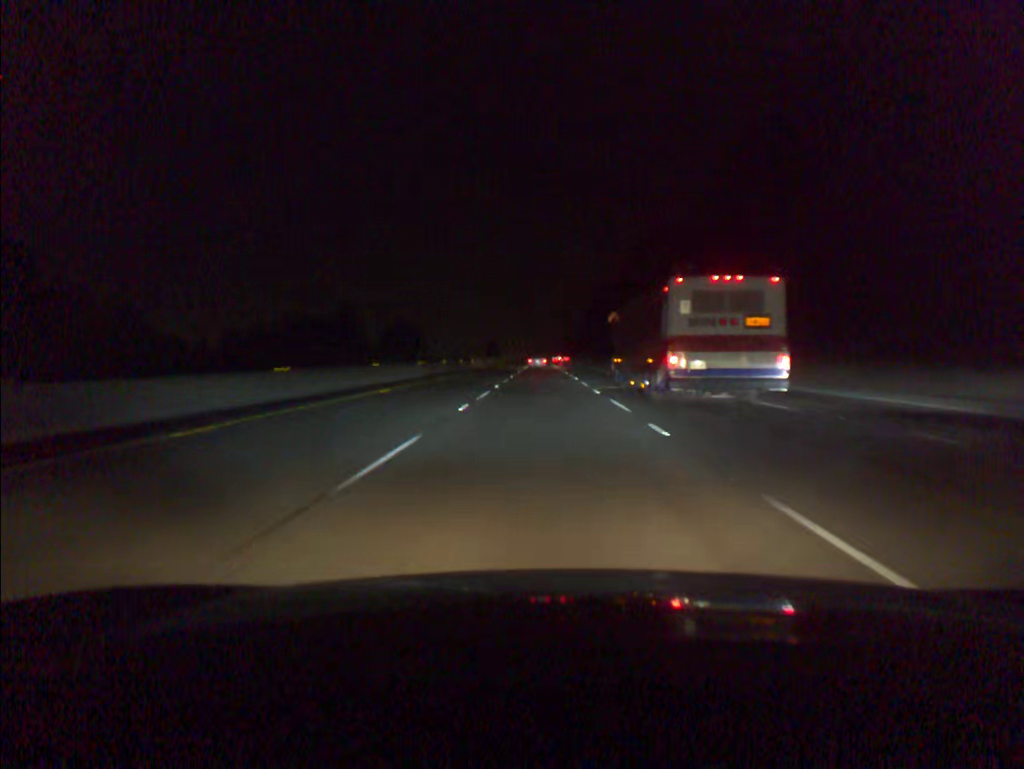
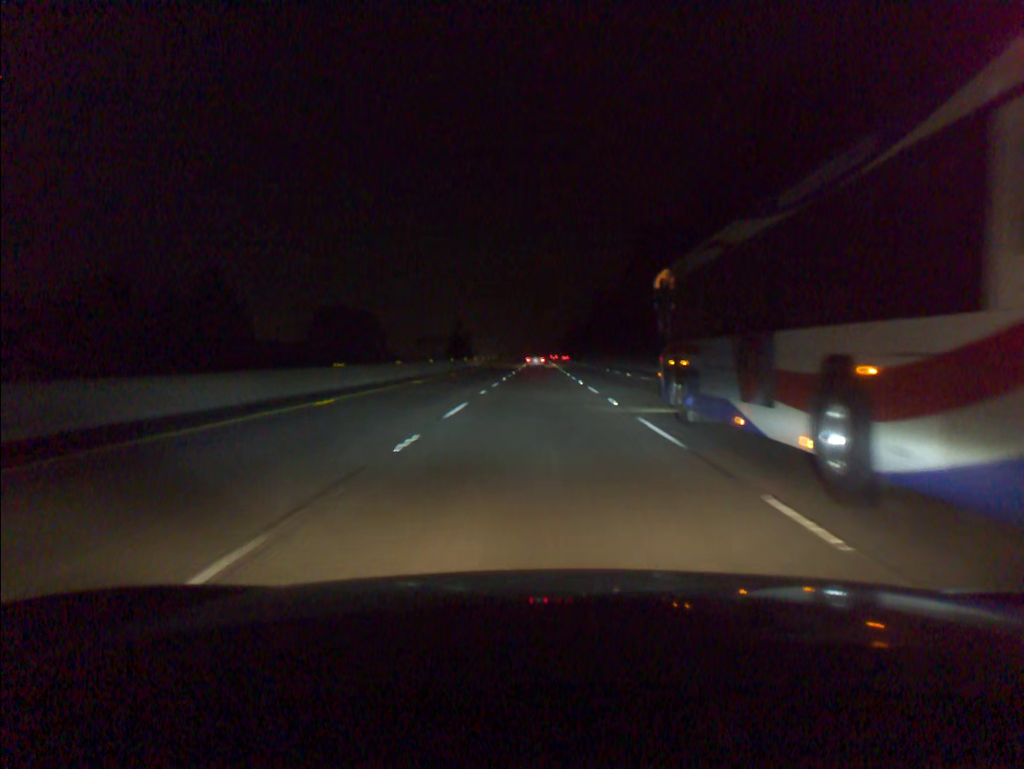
(+0.1, +94.5) m; 0°
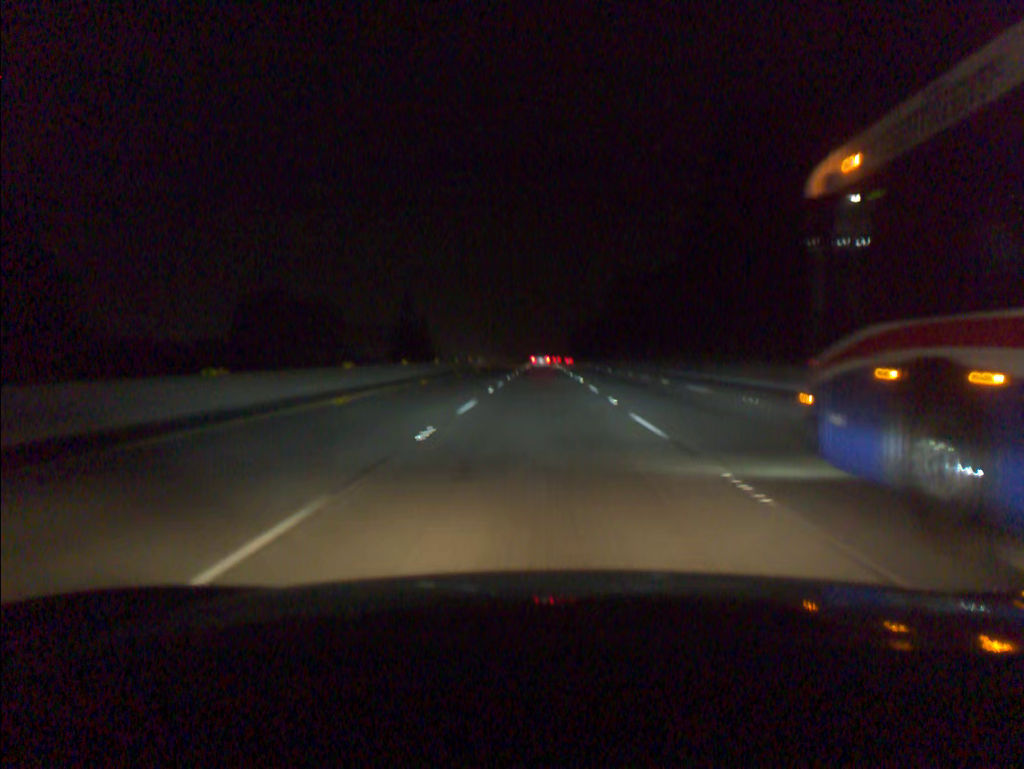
(0.0, +57.1) m; 0°
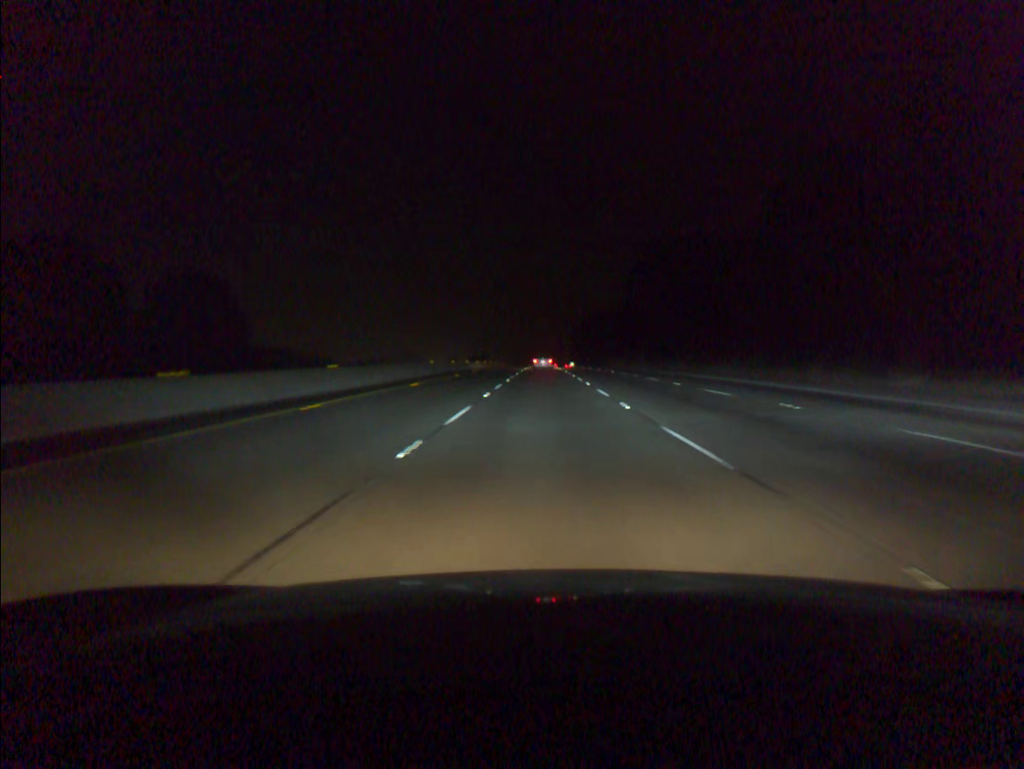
(-0.1, +76.0) m; 0°
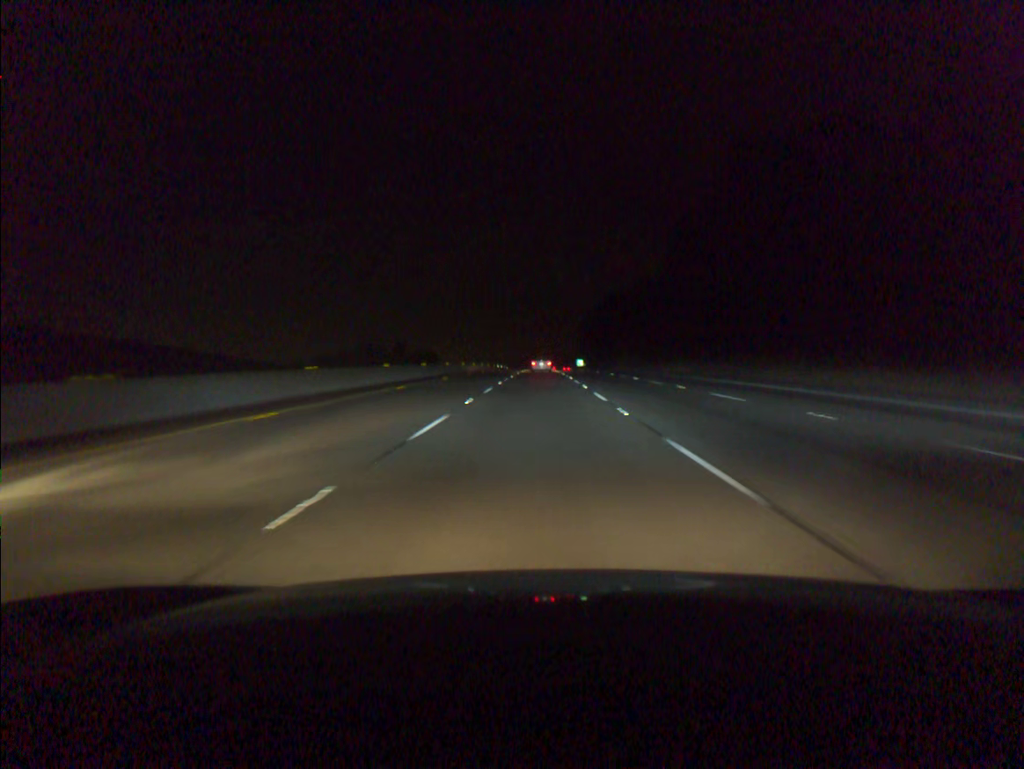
(+0.3, +75.3) m; 0°
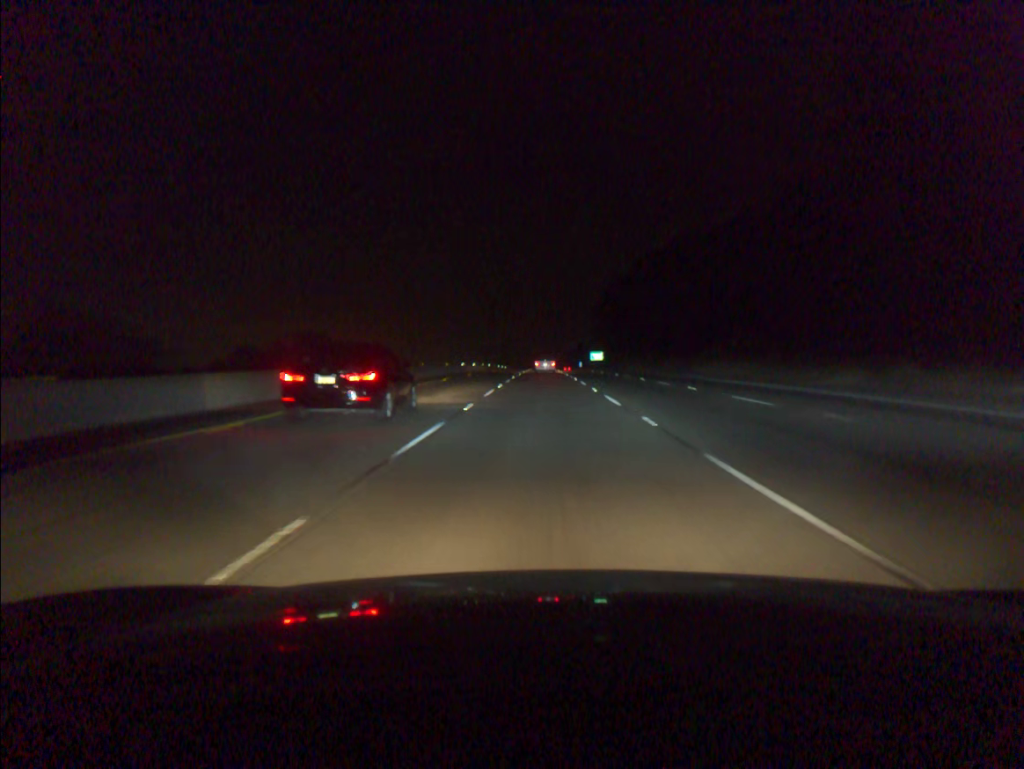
(-0.2, +75.1) m; 0°
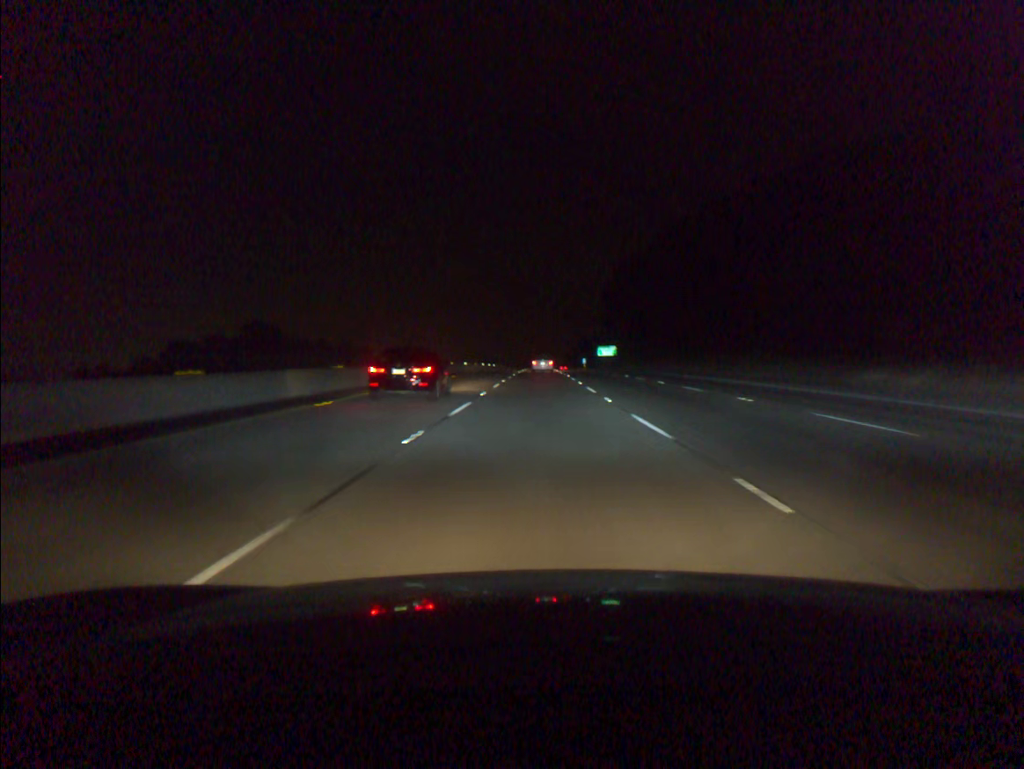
(+0.1, +37.4) m; 0°
